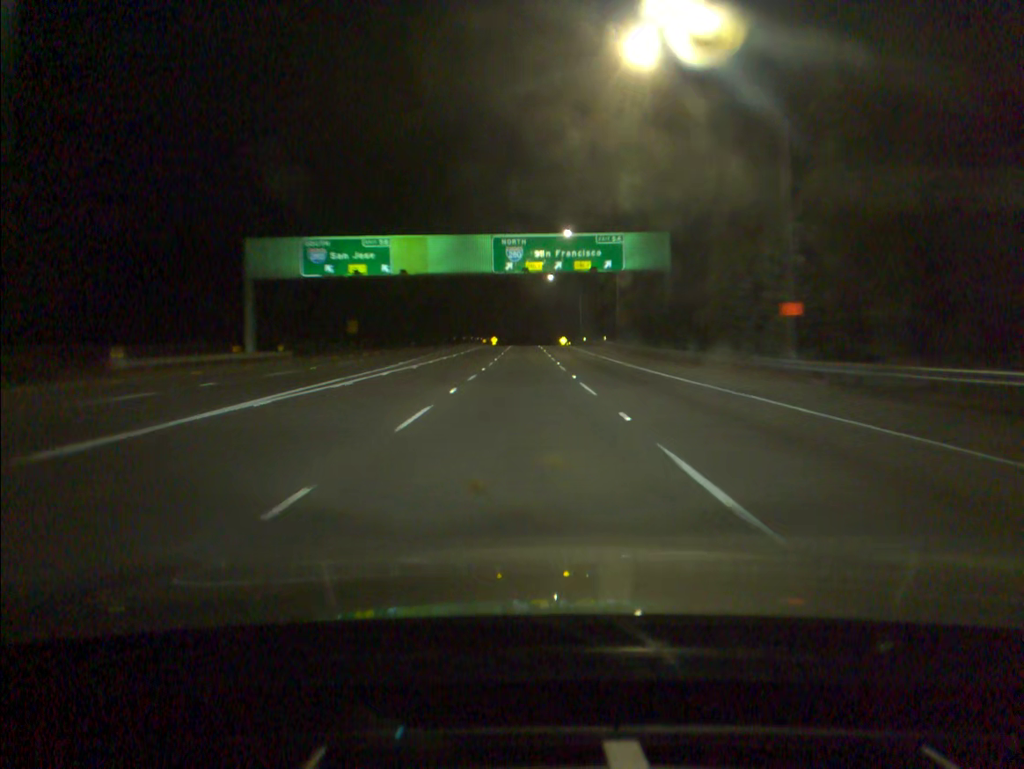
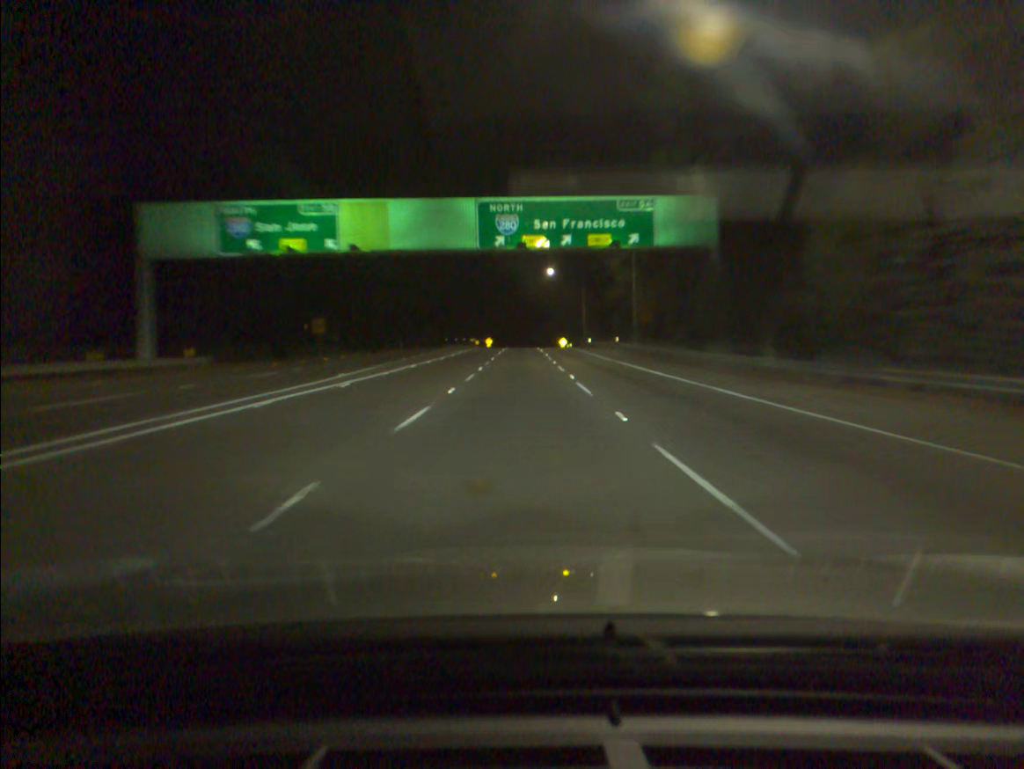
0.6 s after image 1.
(0.0, +14.5) m; 0°
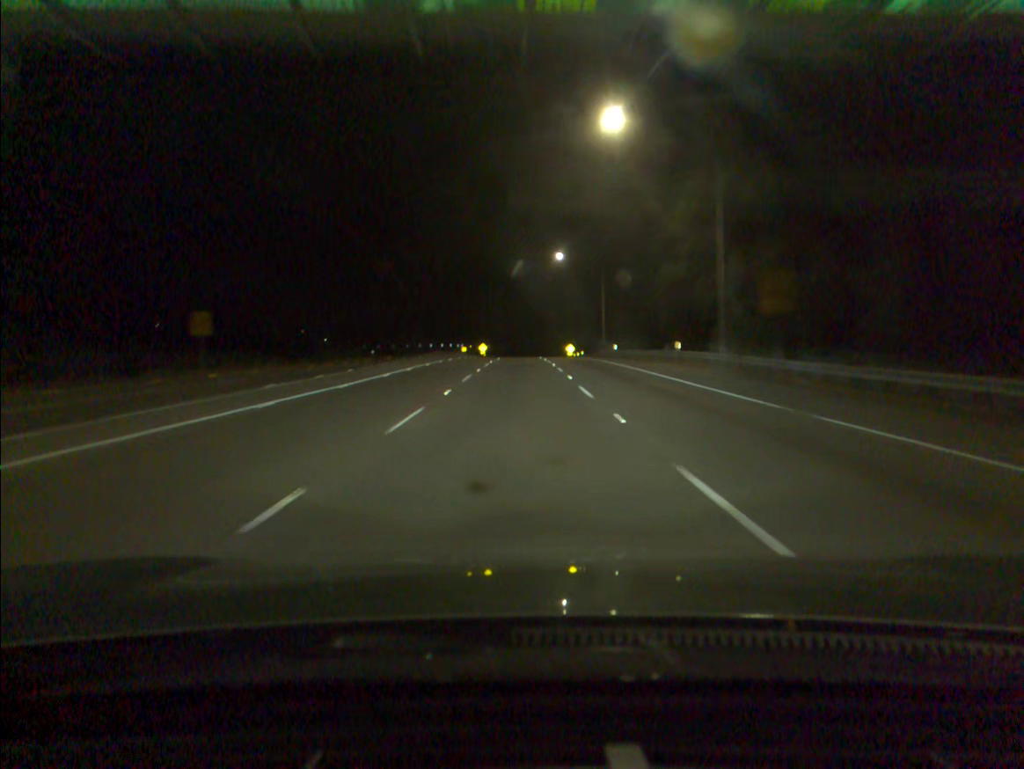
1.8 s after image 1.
(0.0, +29.3) m; 0°
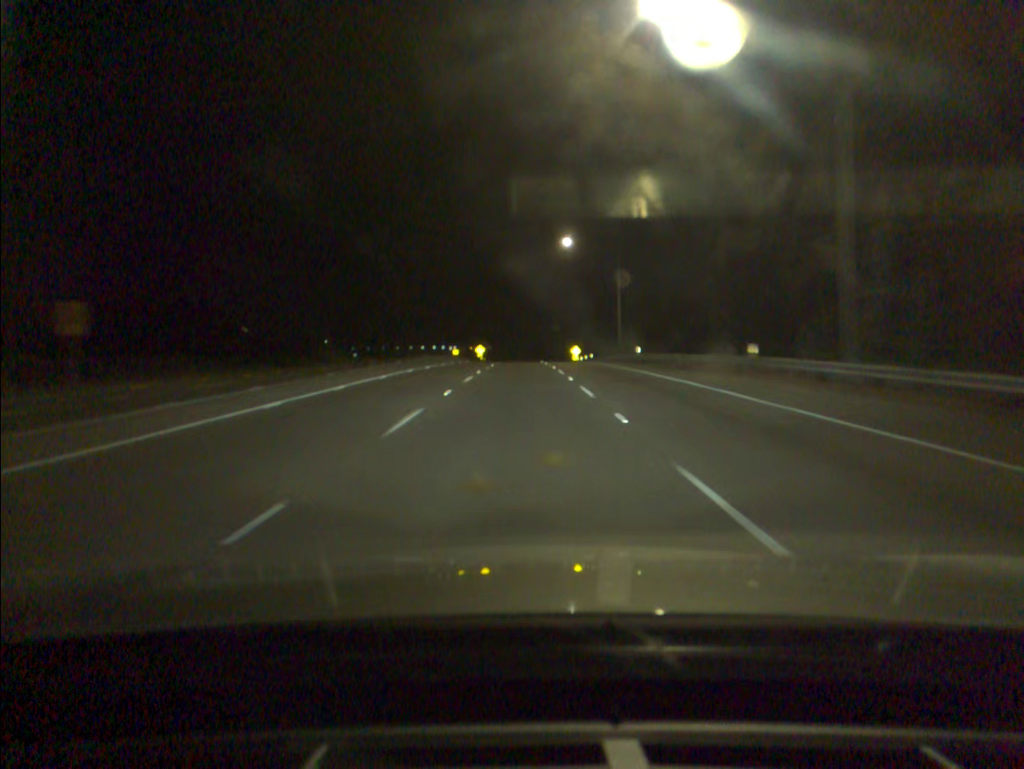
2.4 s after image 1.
(0.0, +14.8) m; 0°
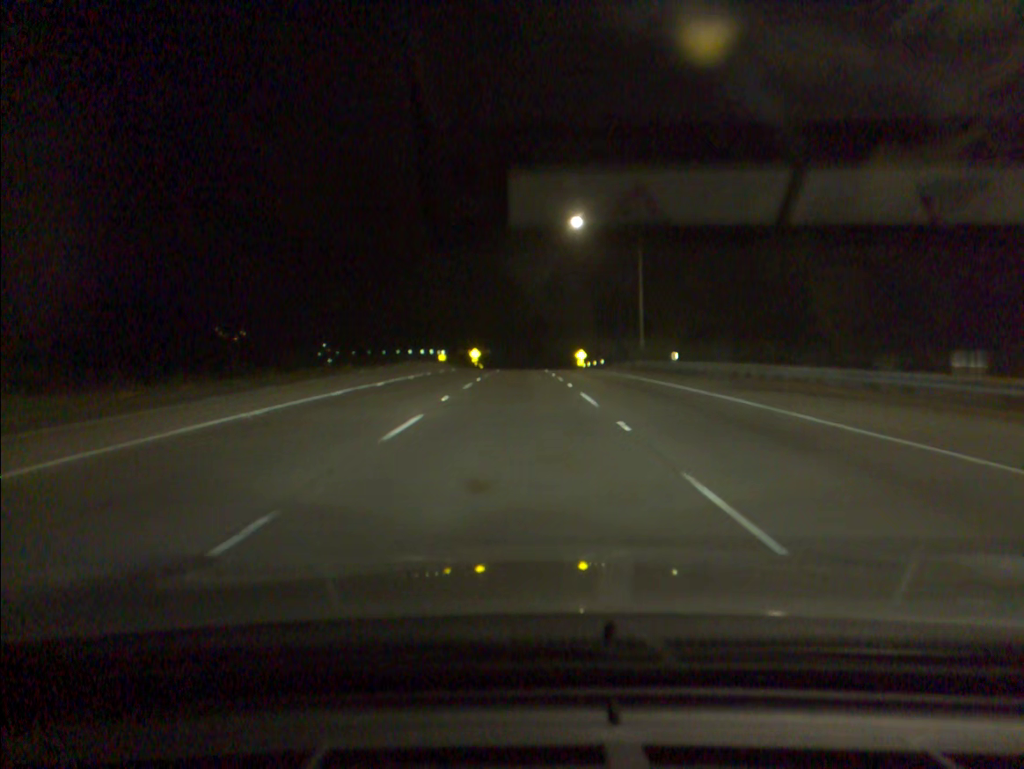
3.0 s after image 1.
(0.0, +14.8) m; 0°
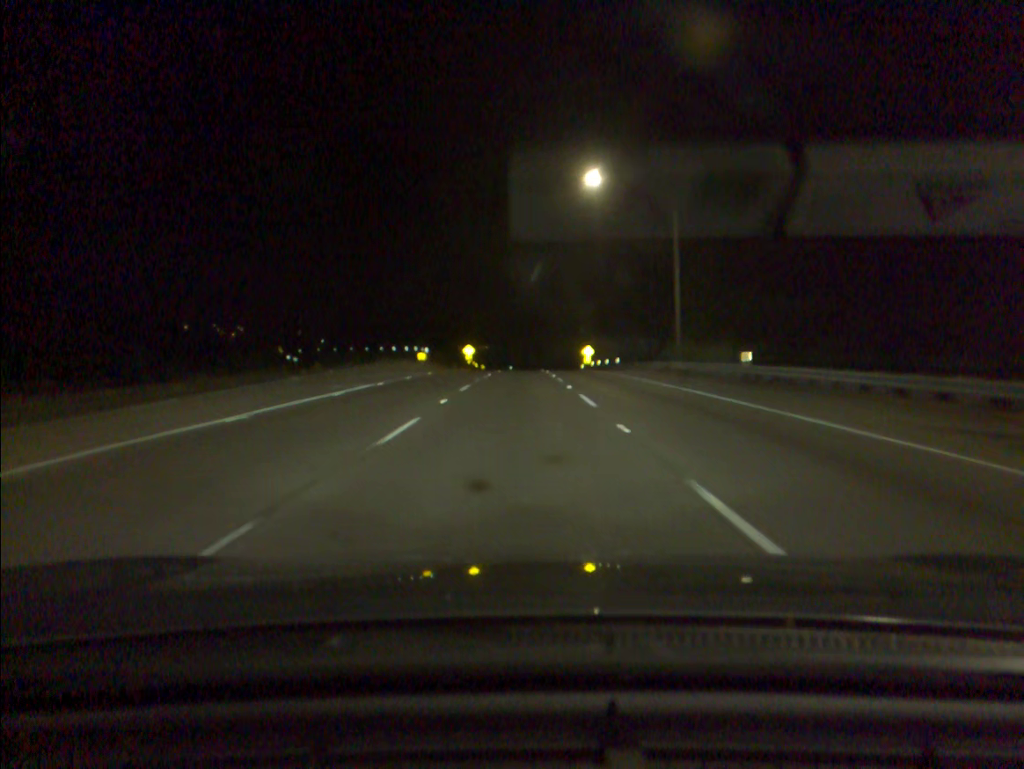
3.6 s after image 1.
(0.0, +14.9) m; 0°
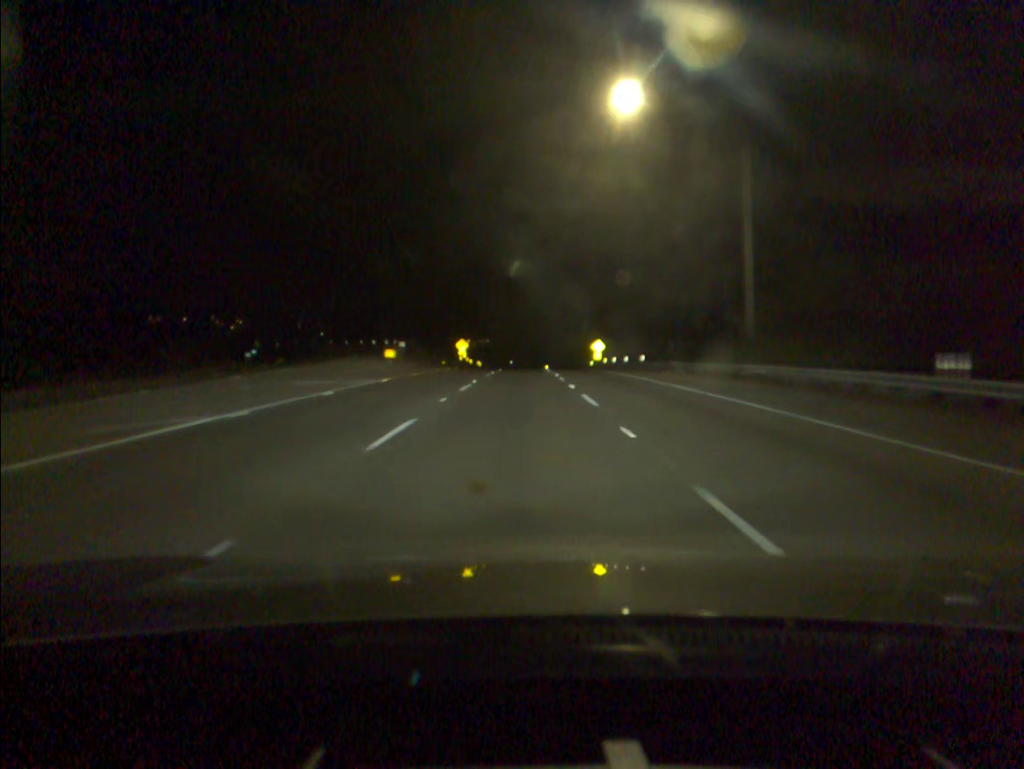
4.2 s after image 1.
(0.0, +15.0) m; 0°
